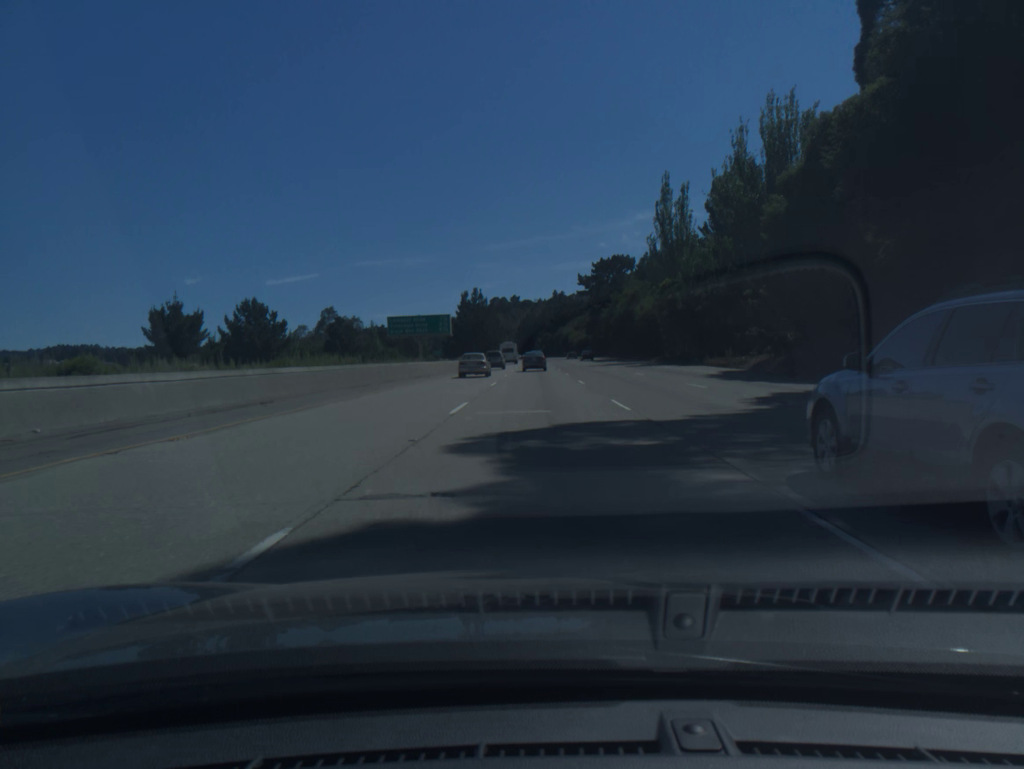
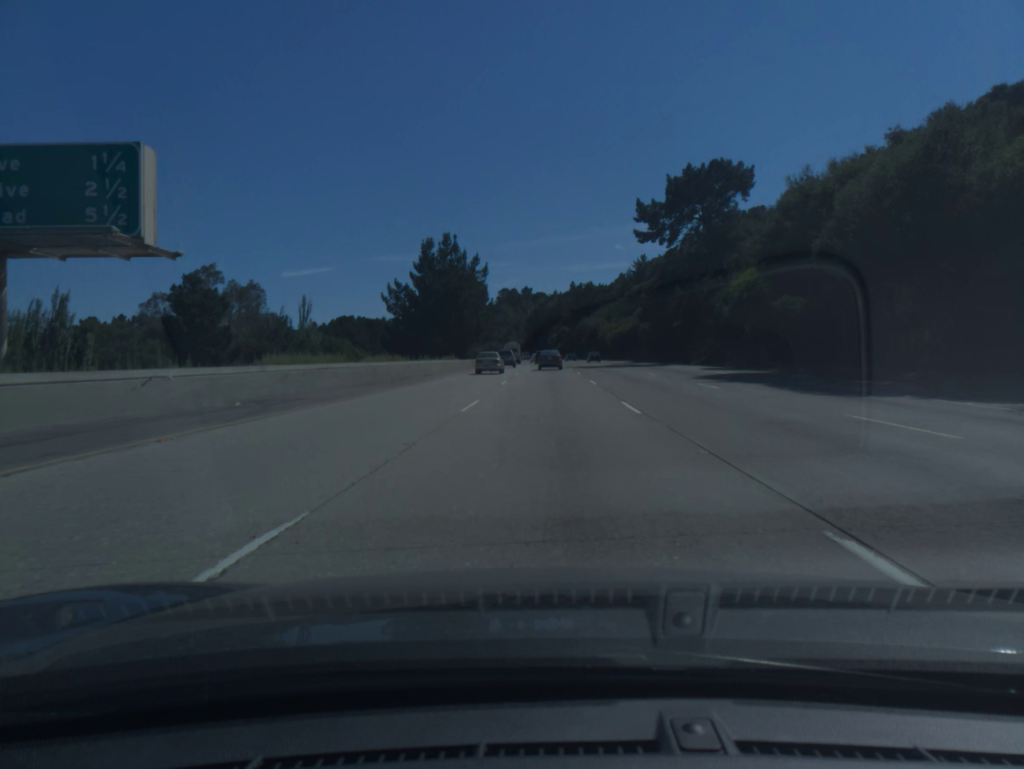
(-0.7, +73.3) m; -1°
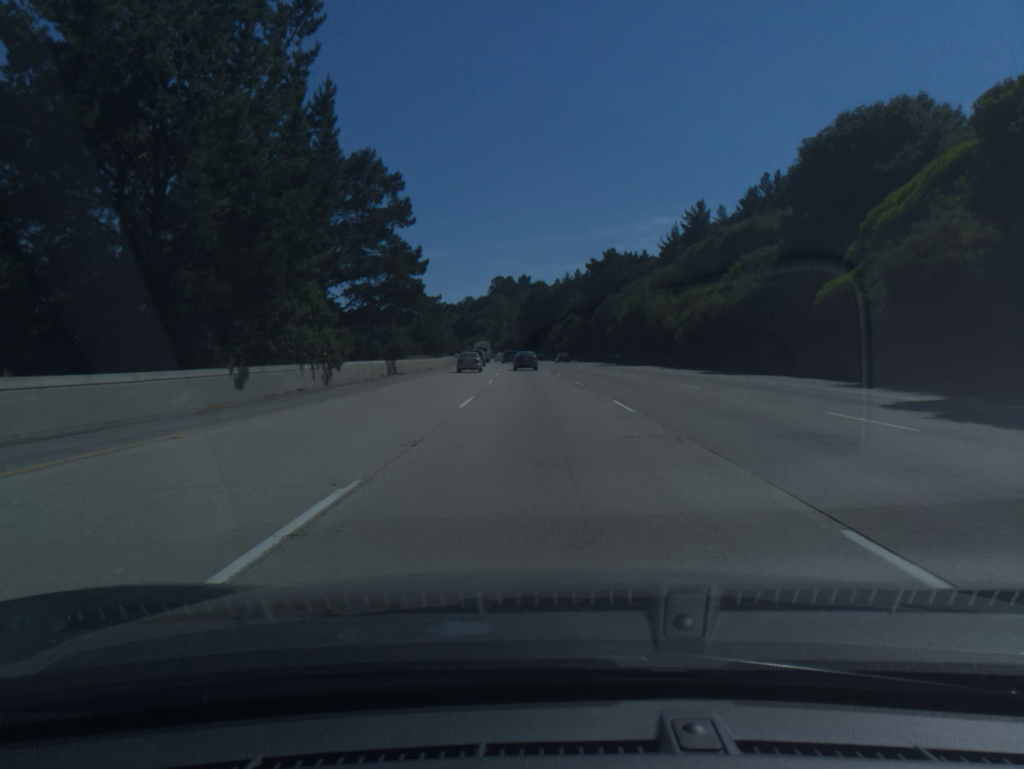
(+0.3, +72.8) m; 0°
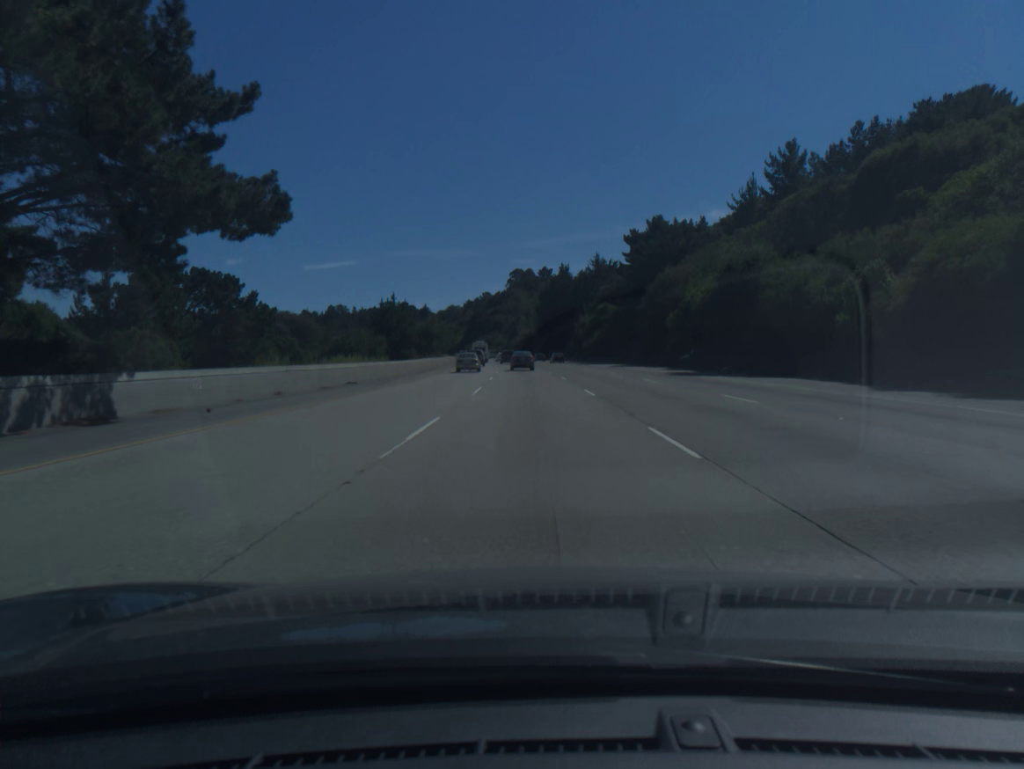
(-0.4, +36.3) m; -2°
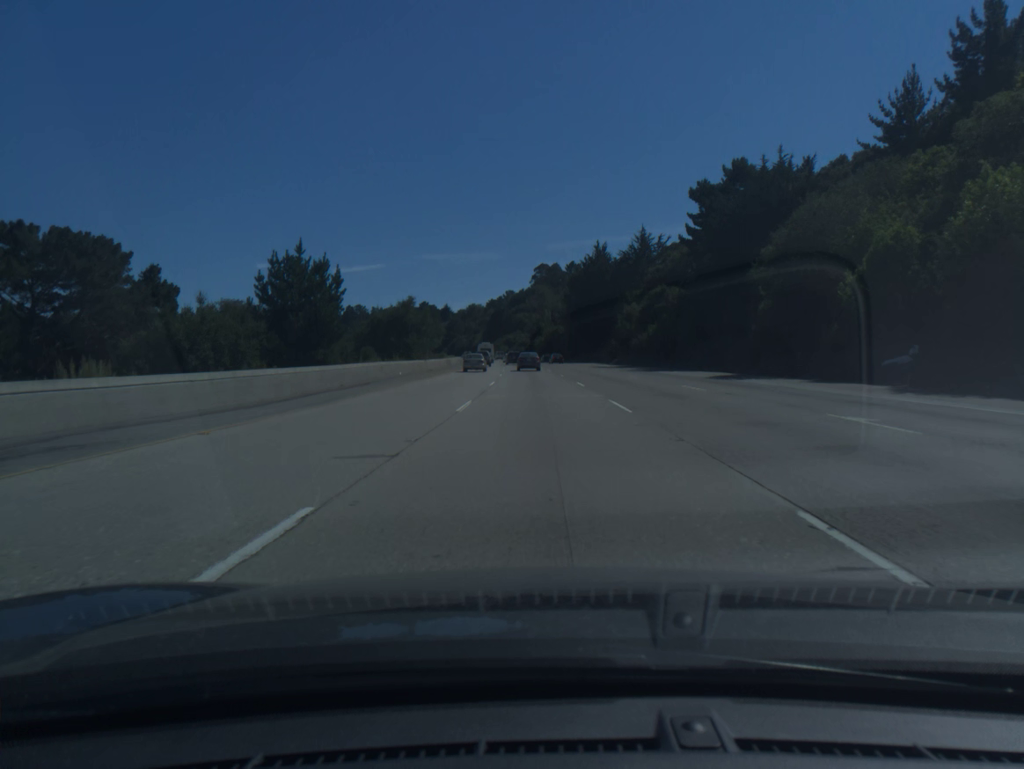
(-0.6, +36.3) m; -2°
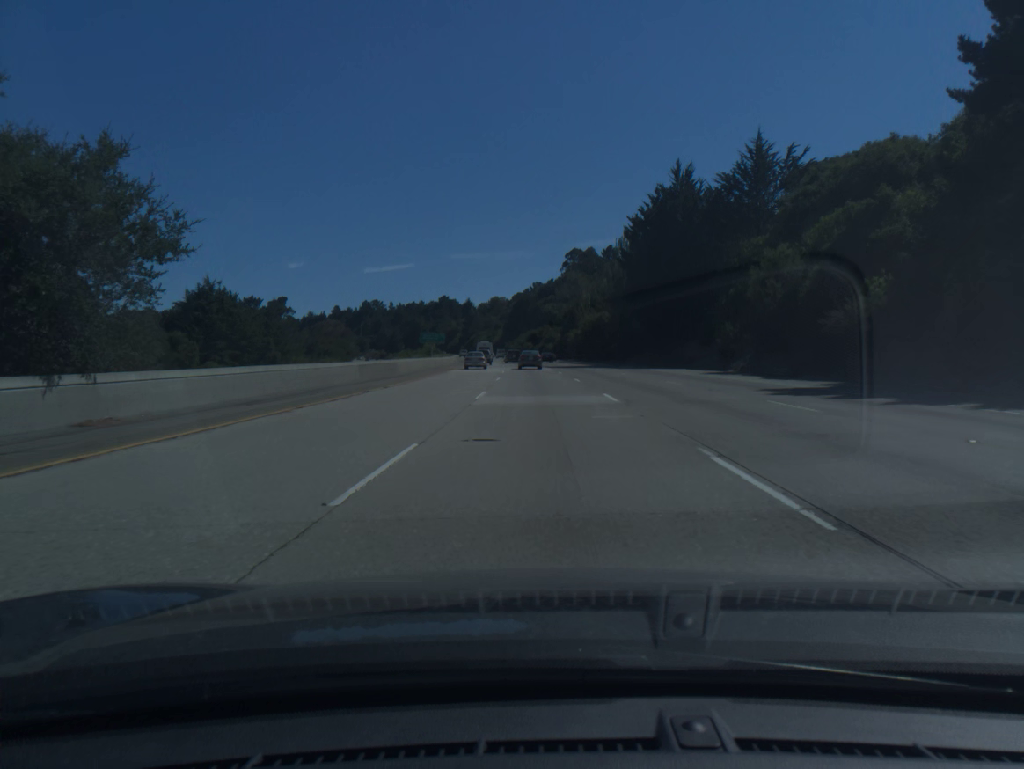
(-1.1, +54.4) m; -2°
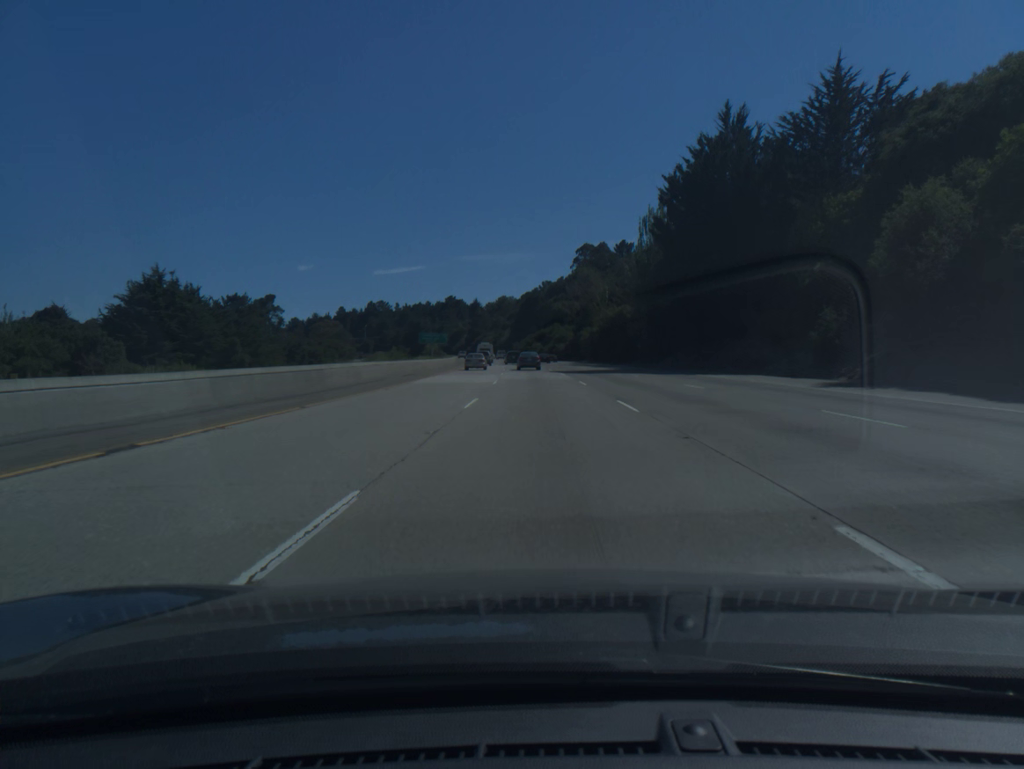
(-0.1, +18.1) m; -1°
